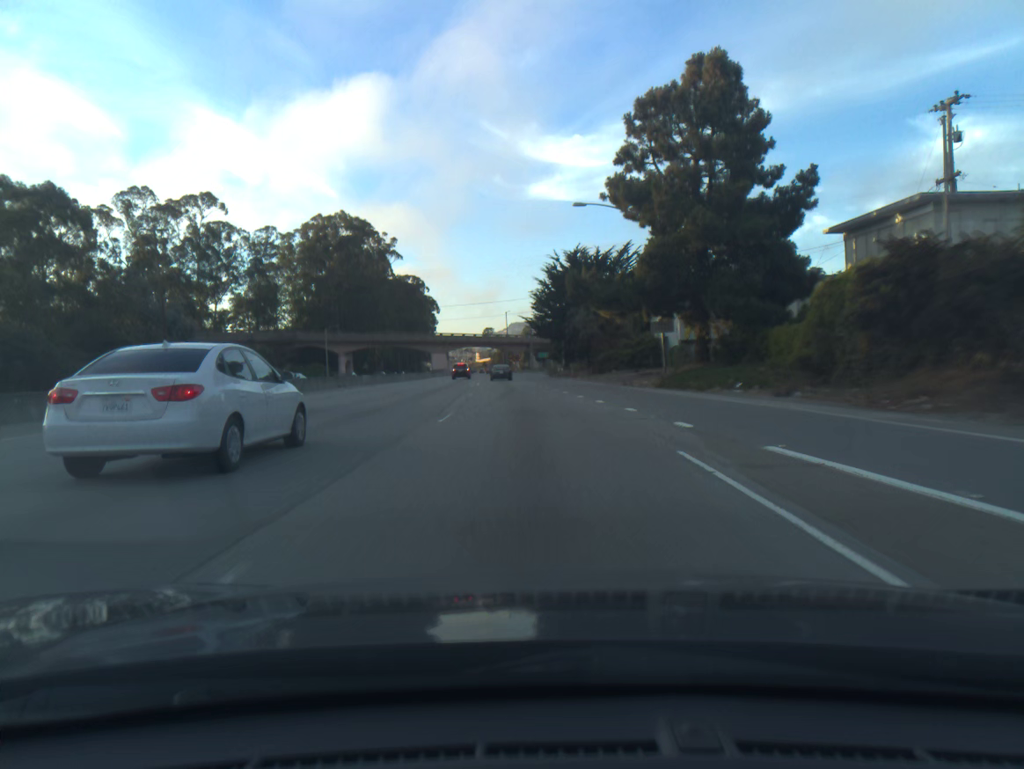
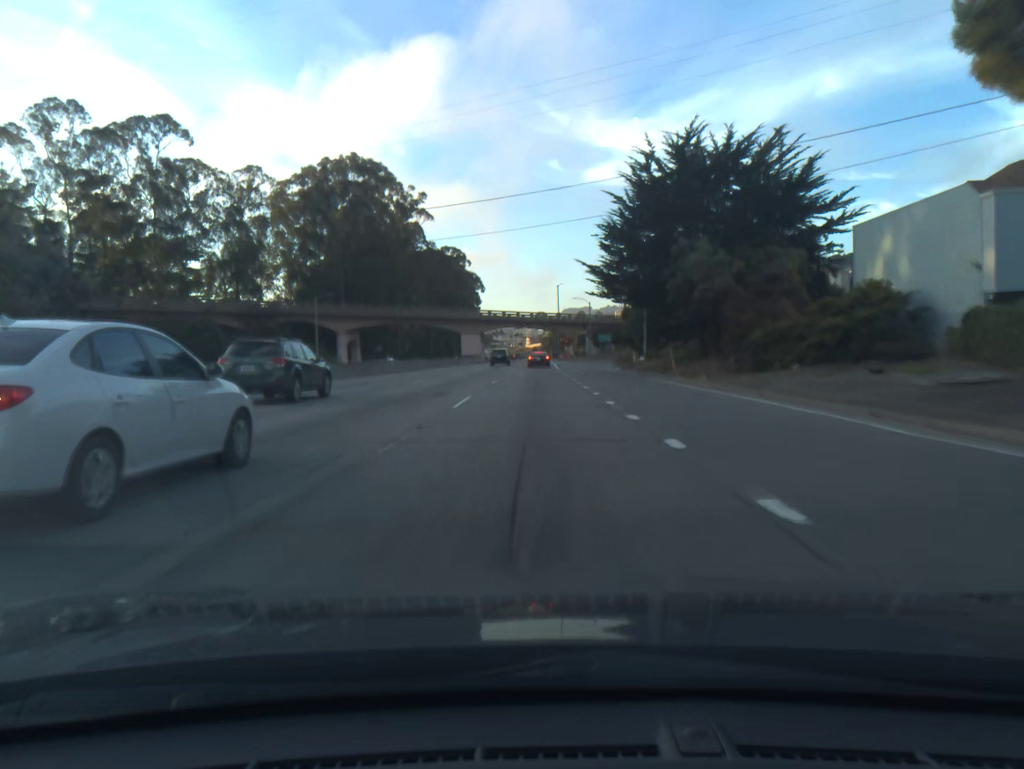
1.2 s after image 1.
(-1.3, +35.5) m; -4°
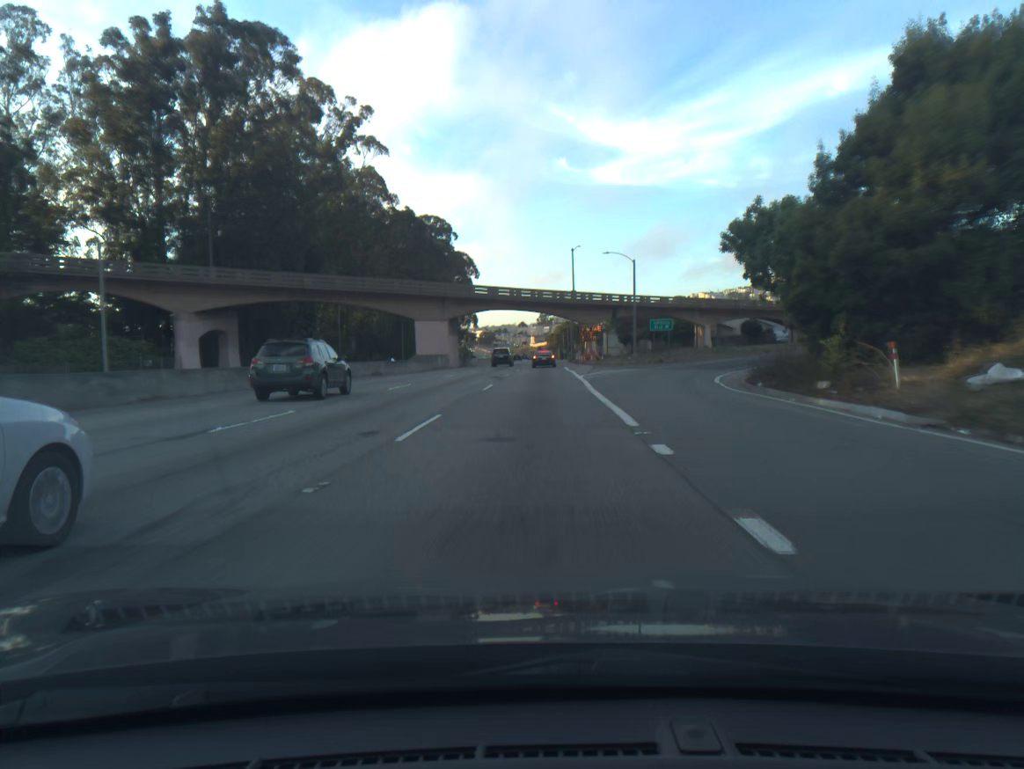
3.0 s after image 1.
(-0.1, +50.7) m; 0°
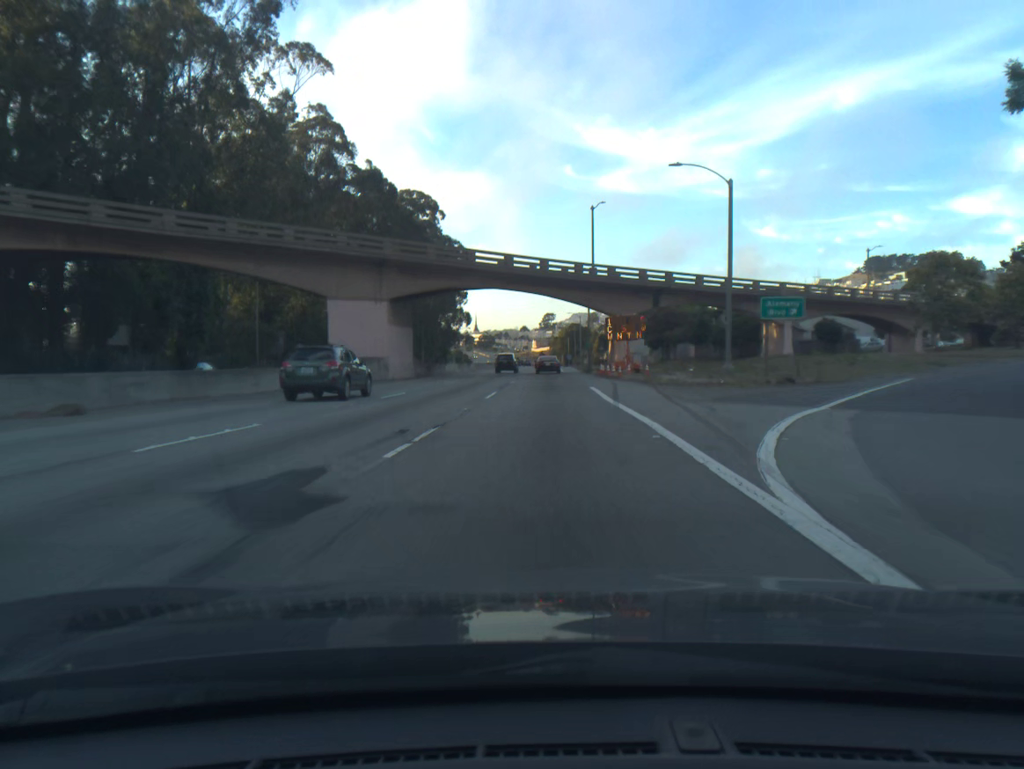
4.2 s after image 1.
(-0.1, +32.4) m; 0°
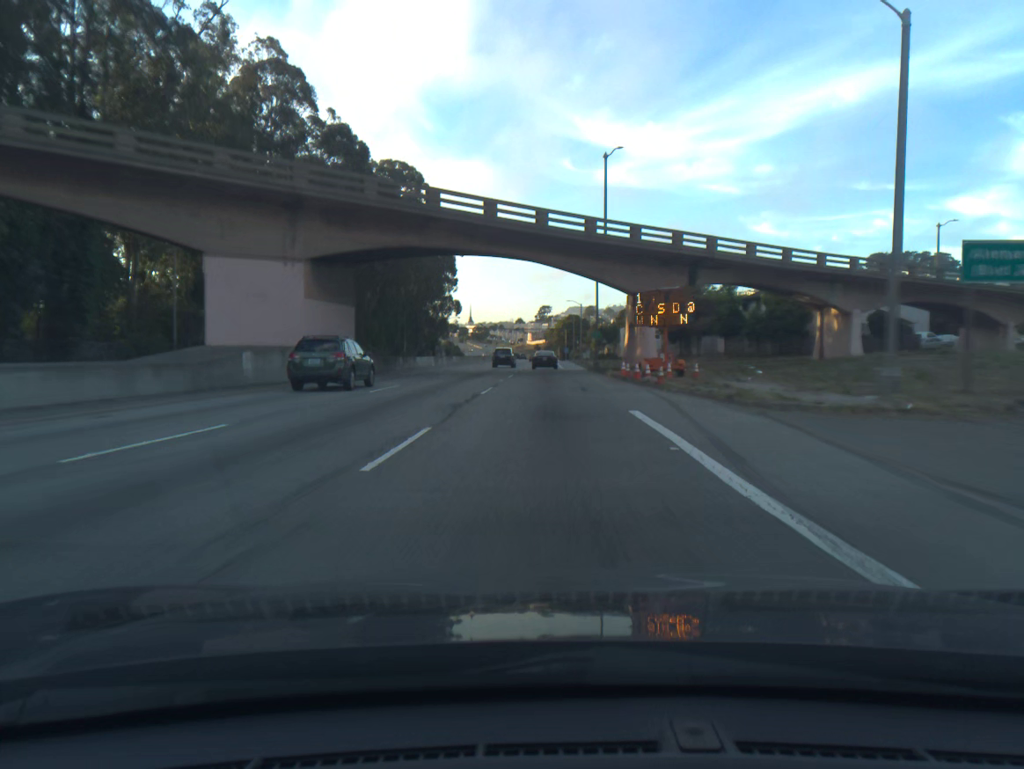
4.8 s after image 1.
(+0.1, +16.1) m; 0°
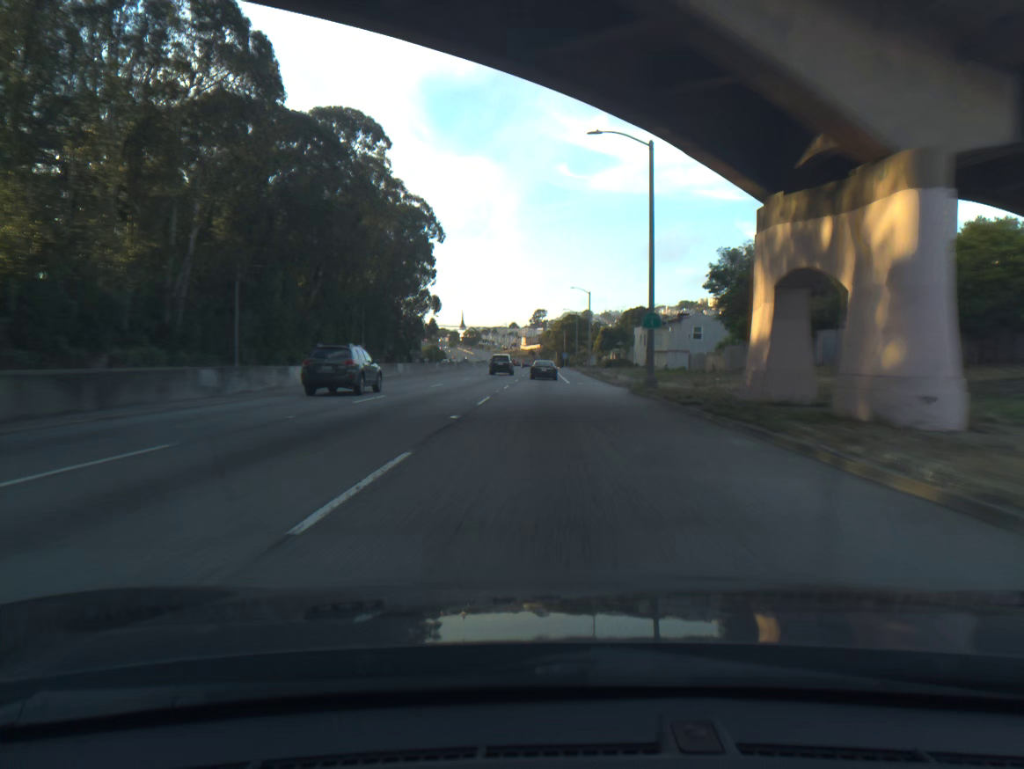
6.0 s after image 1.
(+0.2, +31.7) m; 0°
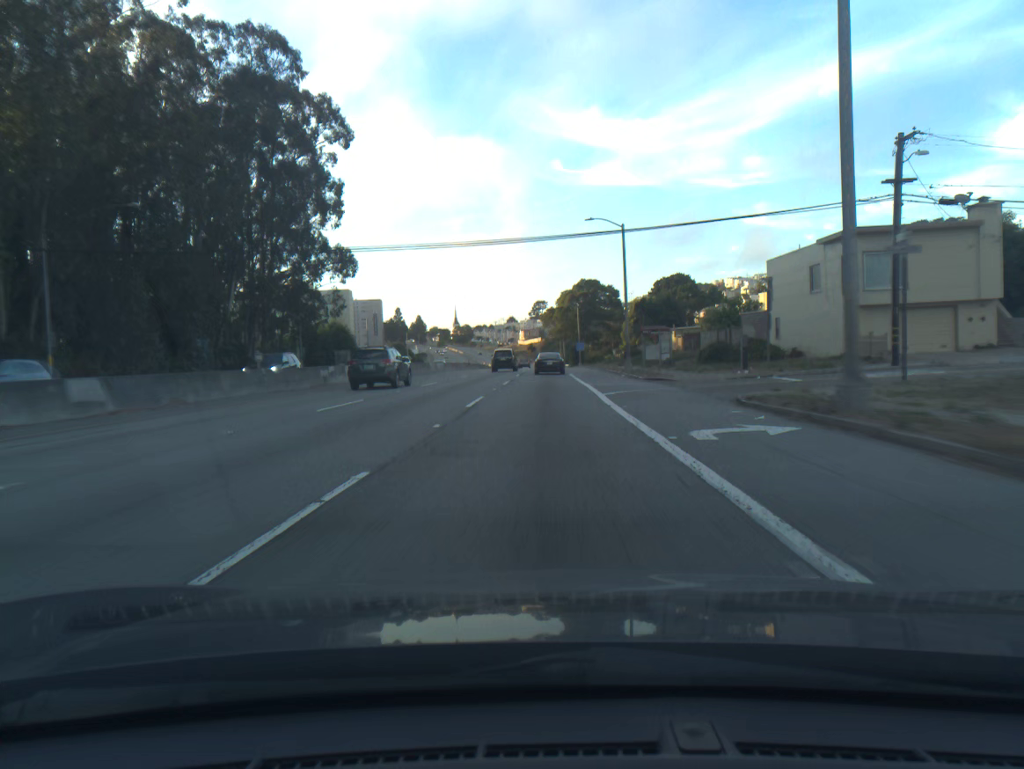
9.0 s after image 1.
(+0.5, +76.5) m; 0°
